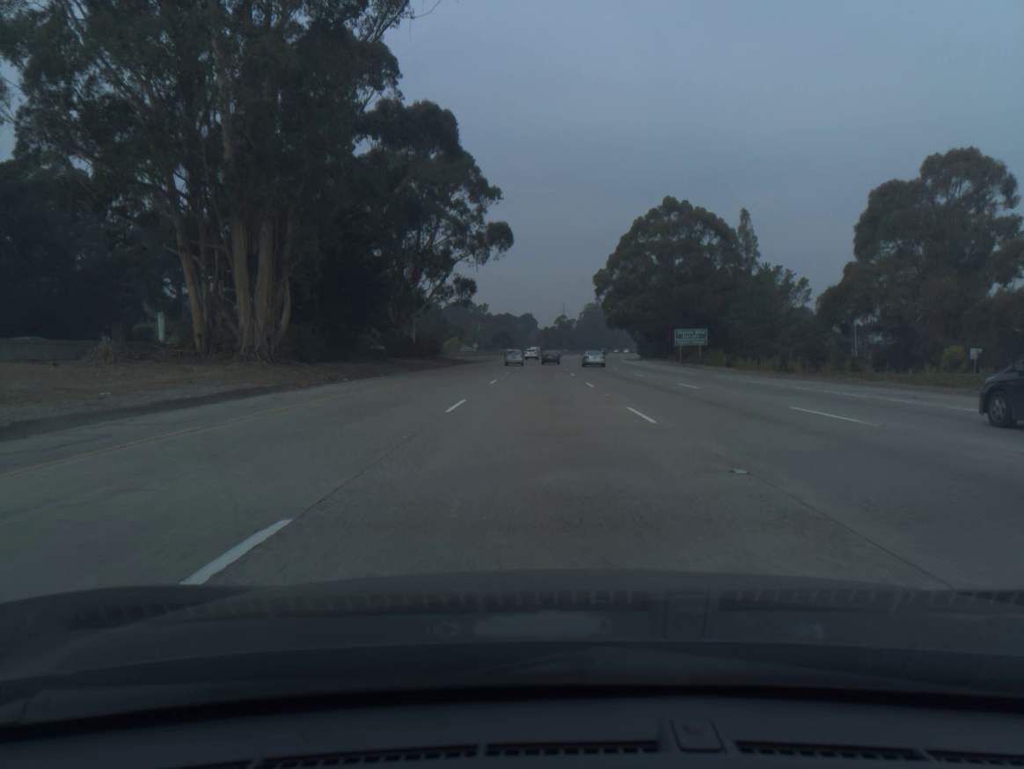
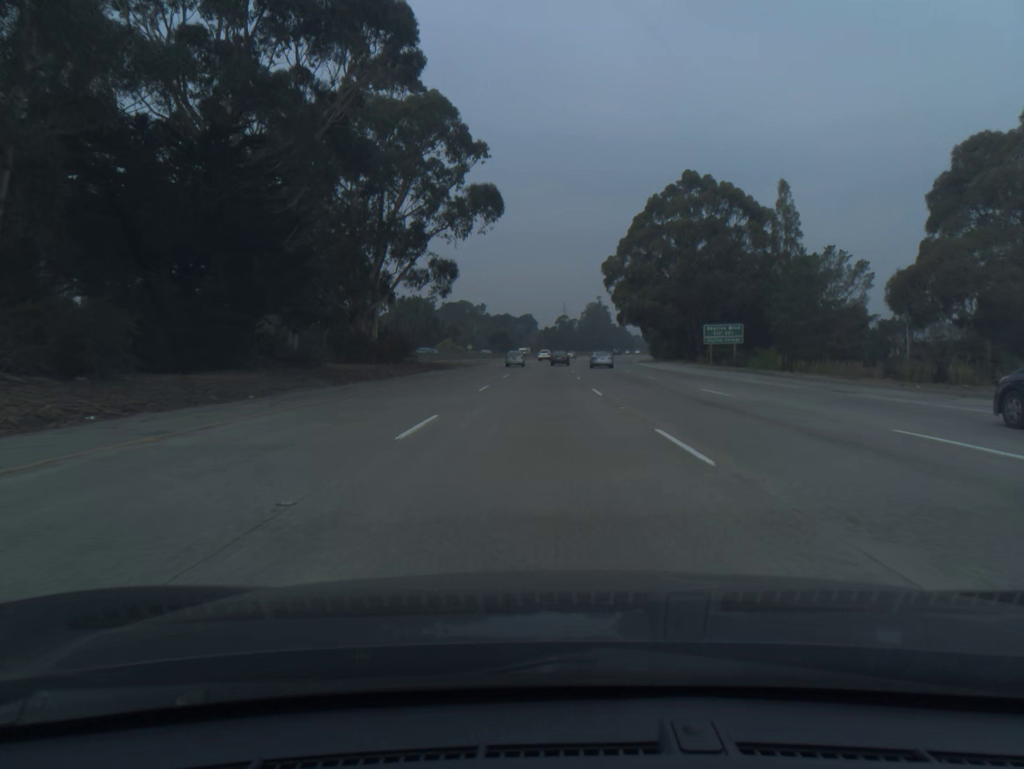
(0.0, +19.6) m; 0°
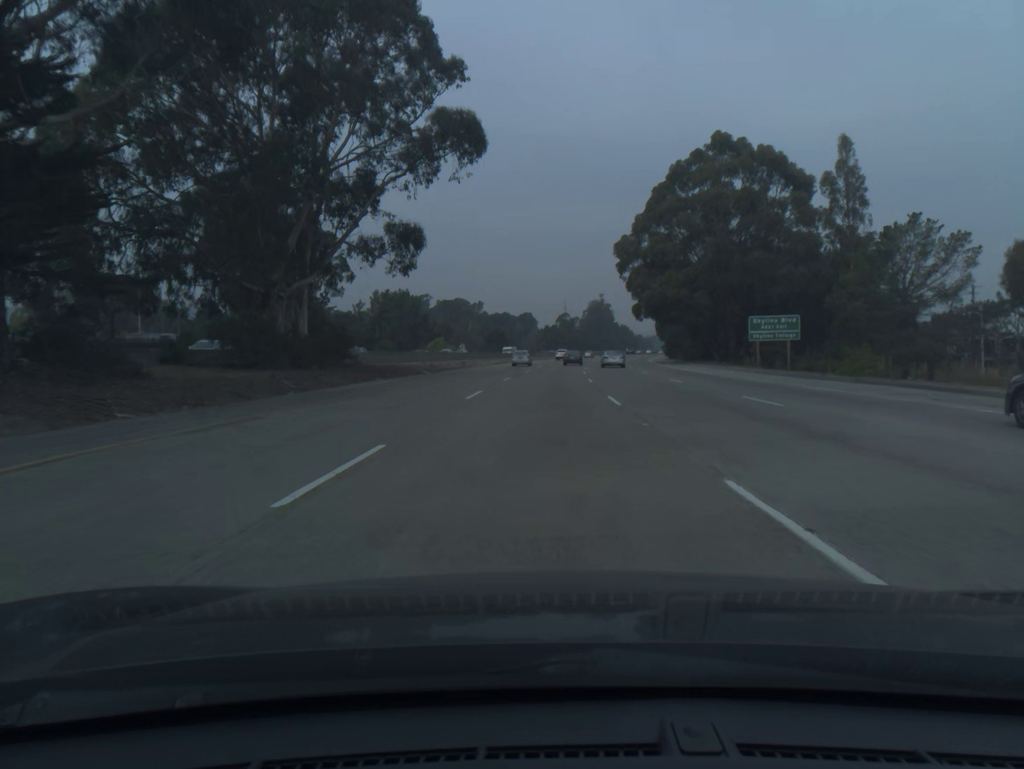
(0.0, +19.5) m; 0°
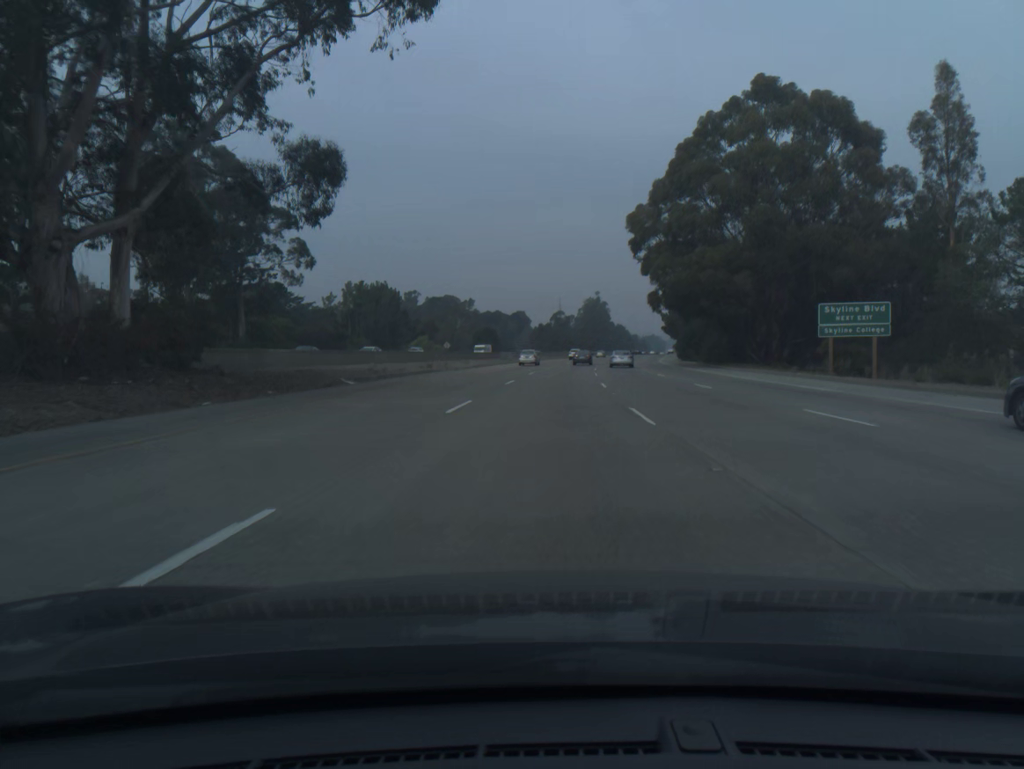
(0.0, +19.5) m; 0°
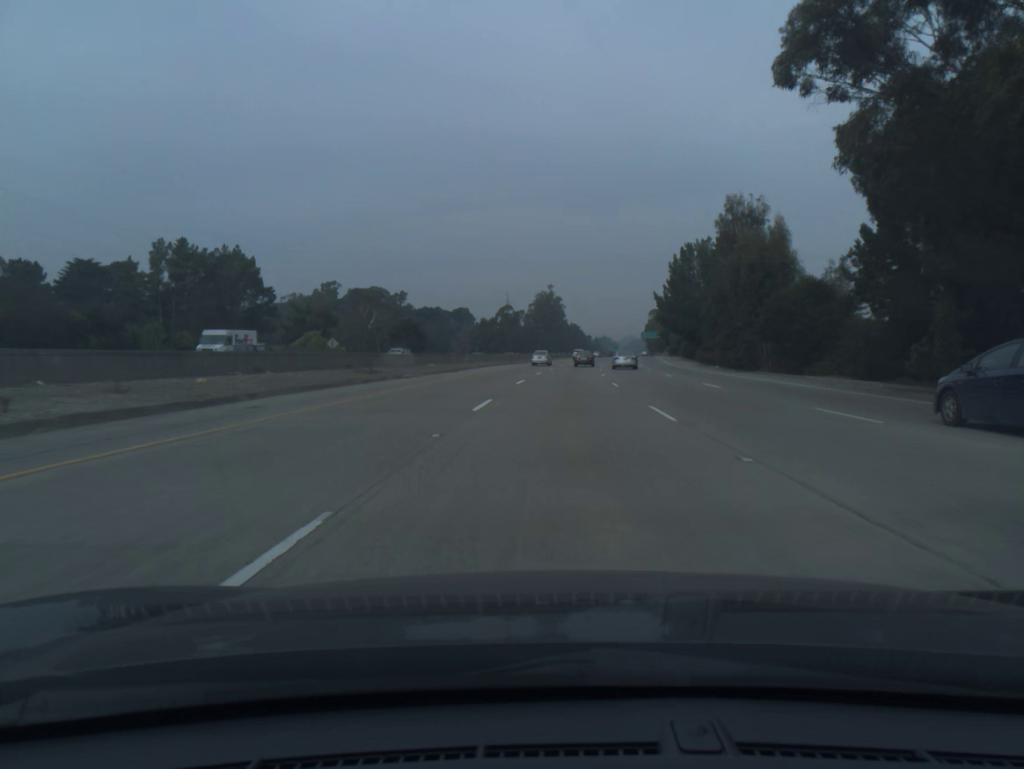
(+1.6, +58.2) m; +4°
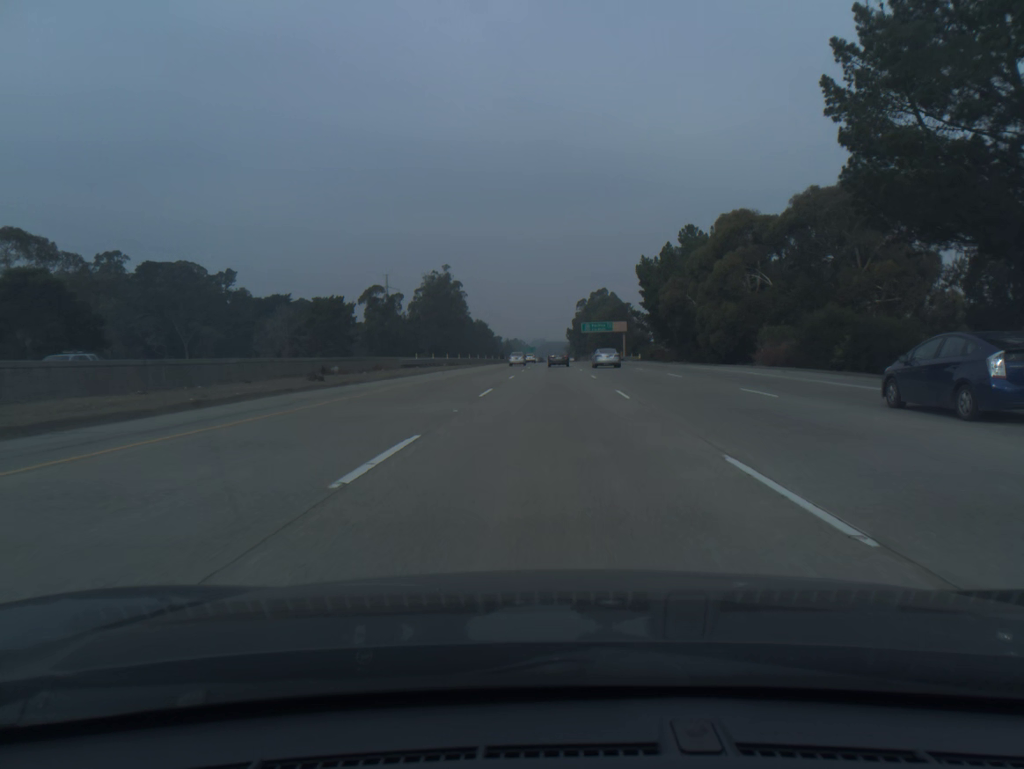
(+5.9, +96.8) m; +7°
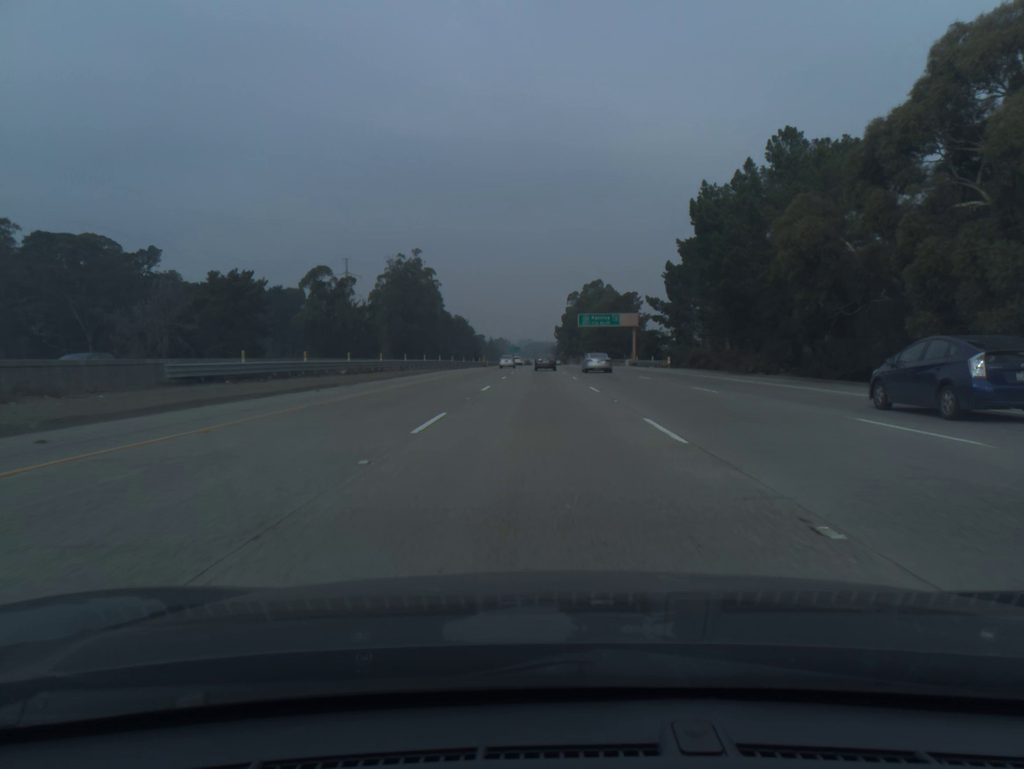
(+0.5, +38.7) m; +1°
